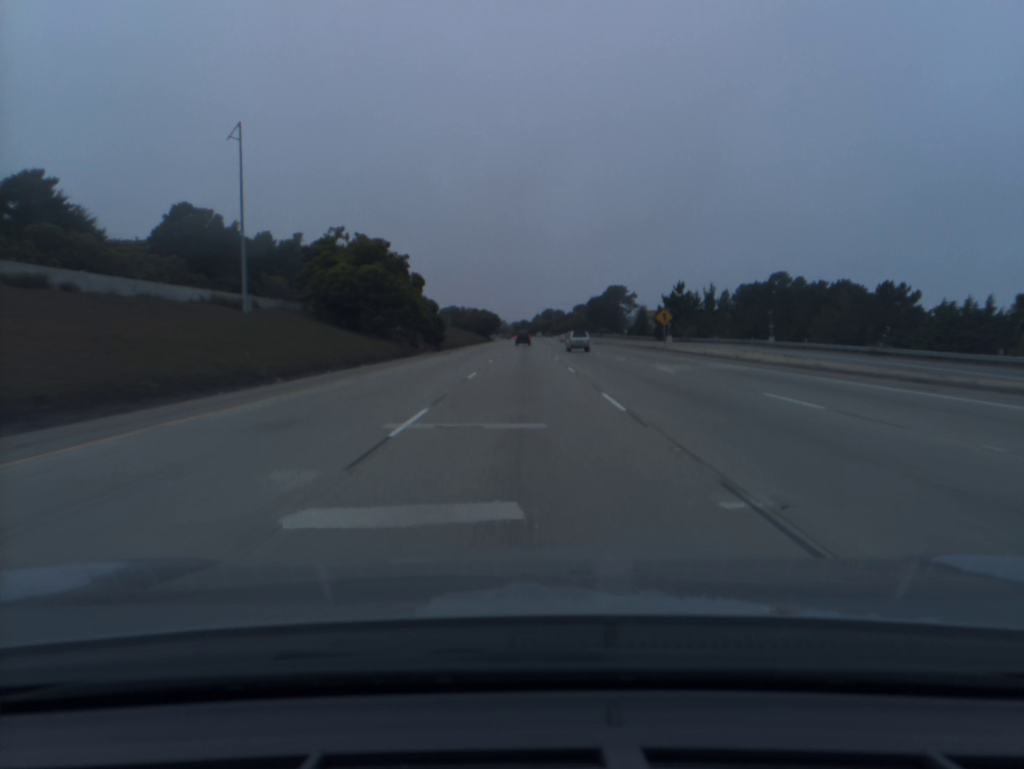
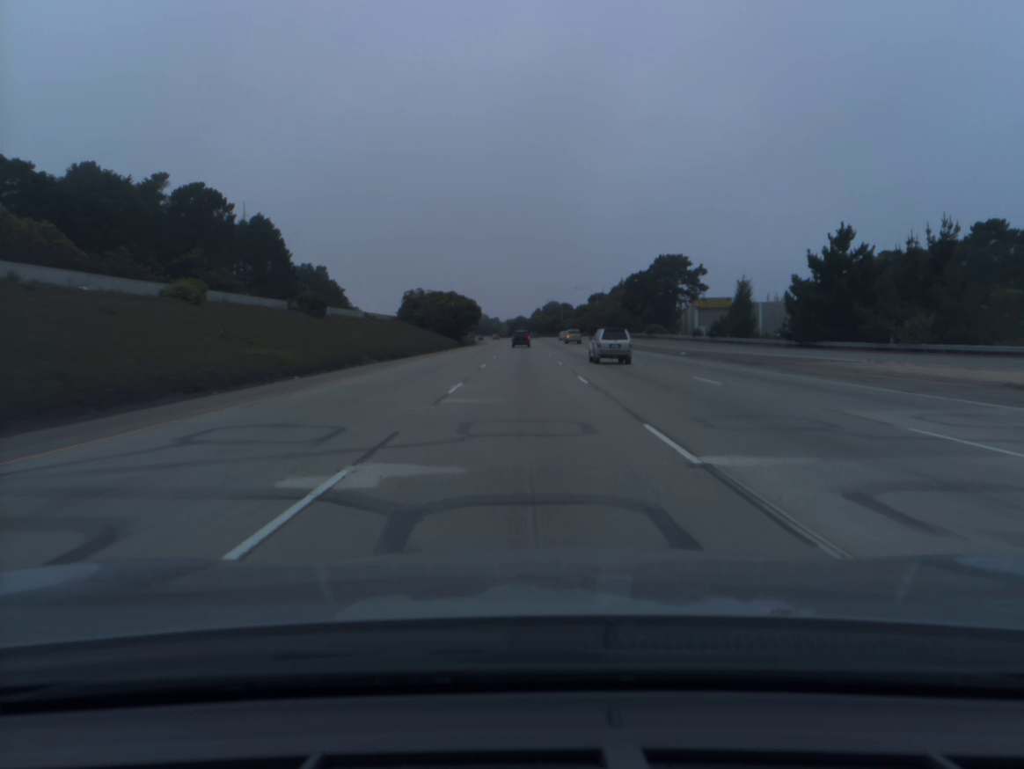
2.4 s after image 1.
(+0.2, +79.6) m; 0°
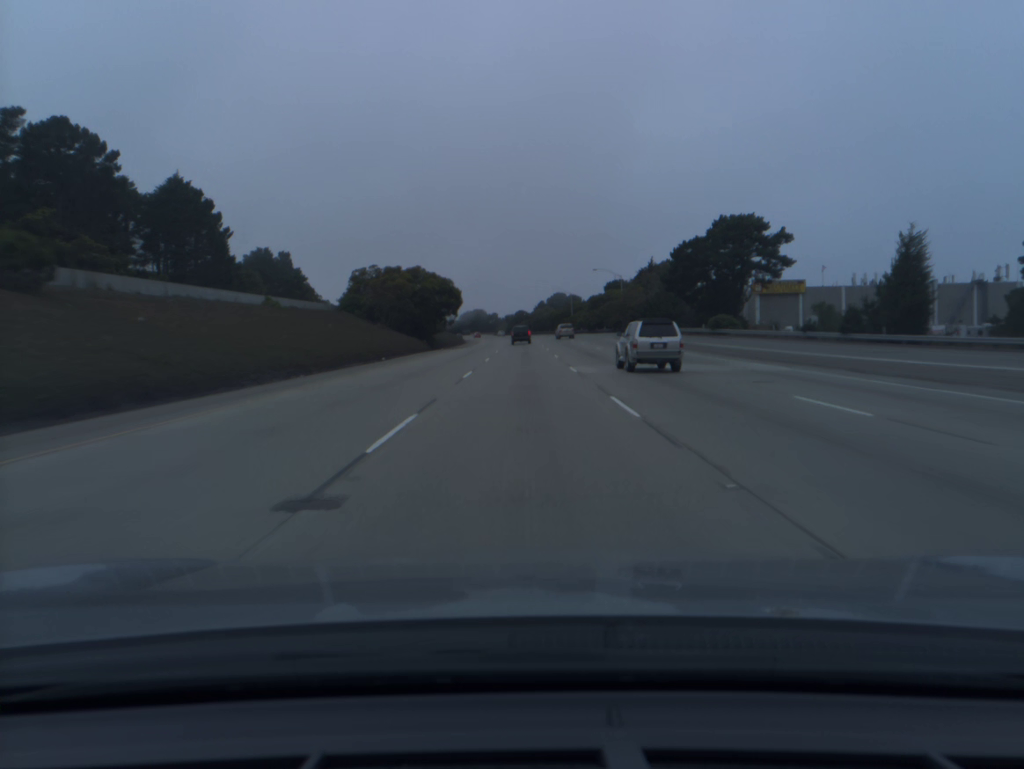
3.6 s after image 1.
(0.0, +39.1) m; 0°
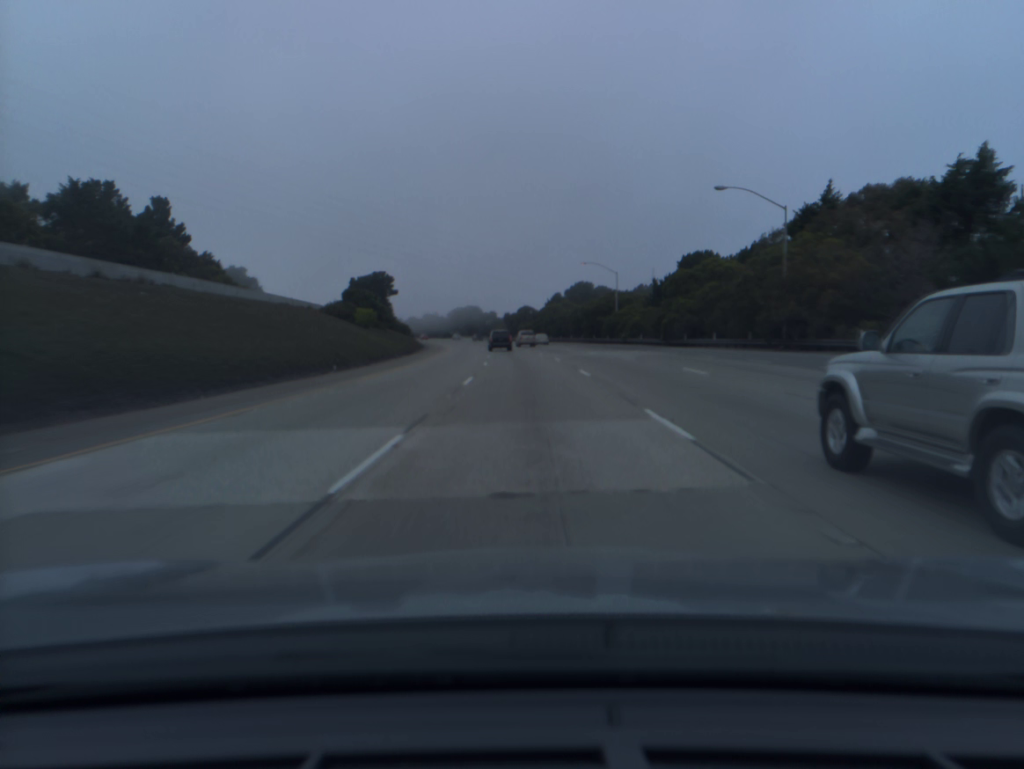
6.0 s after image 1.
(-0.3, +75.8) m; 0°
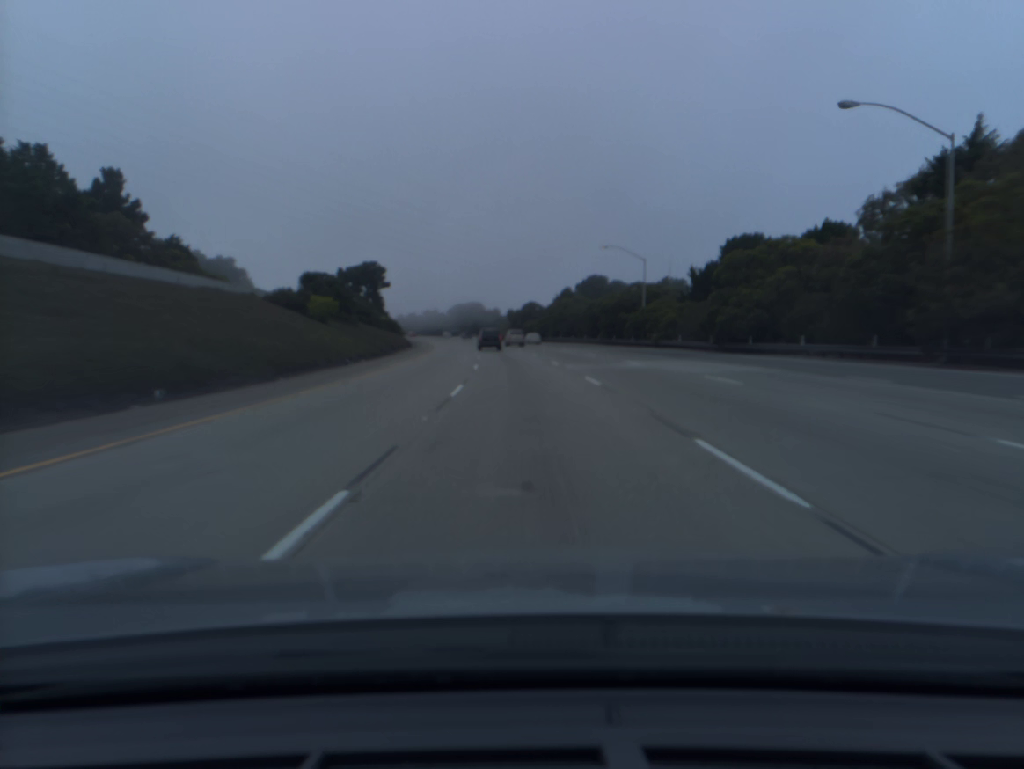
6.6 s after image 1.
(0.0, +18.5) m; 0°
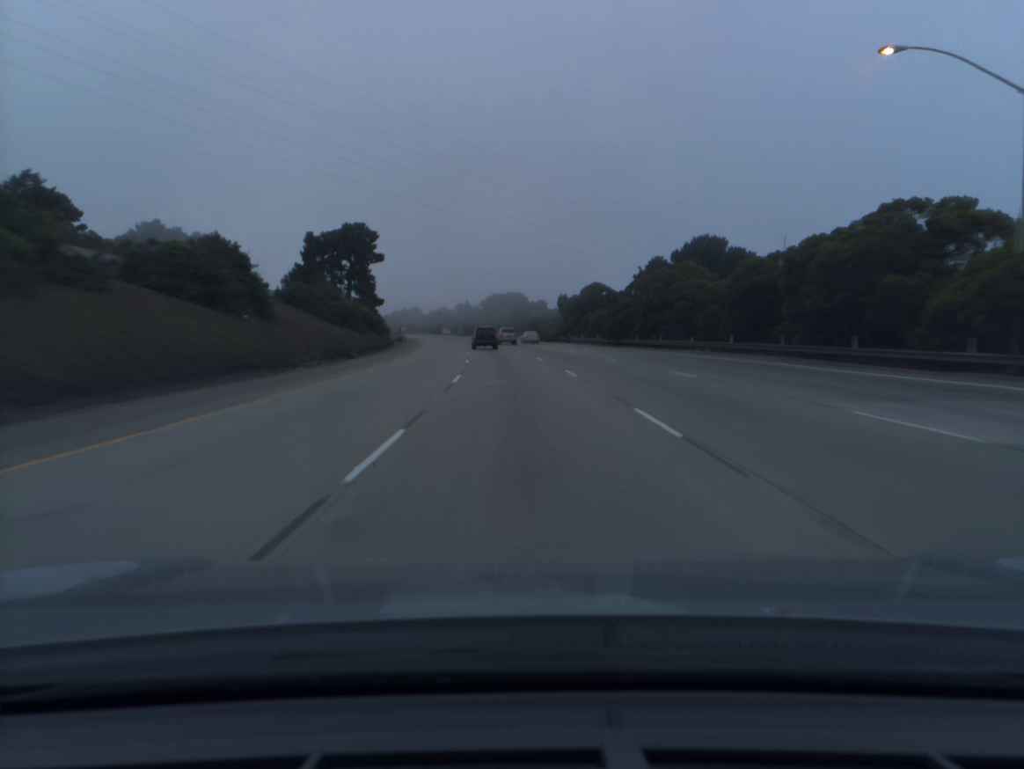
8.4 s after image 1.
(-1.4, +54.3) m; -3°
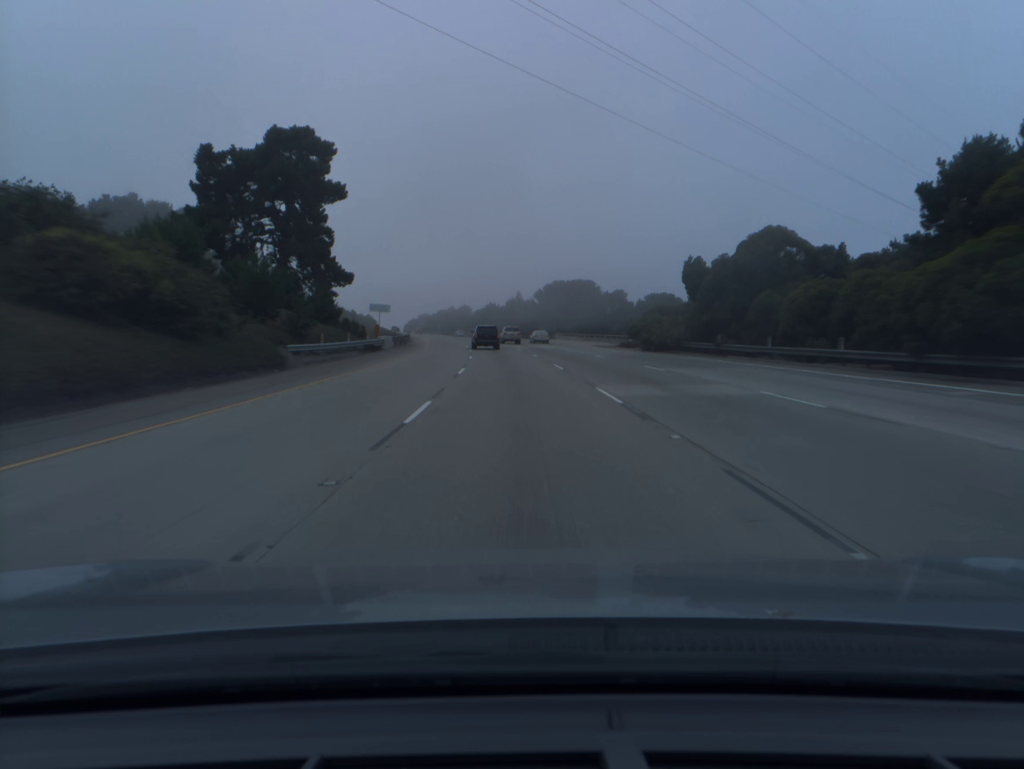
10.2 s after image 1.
(-1.9, +53.4) m; -4°
